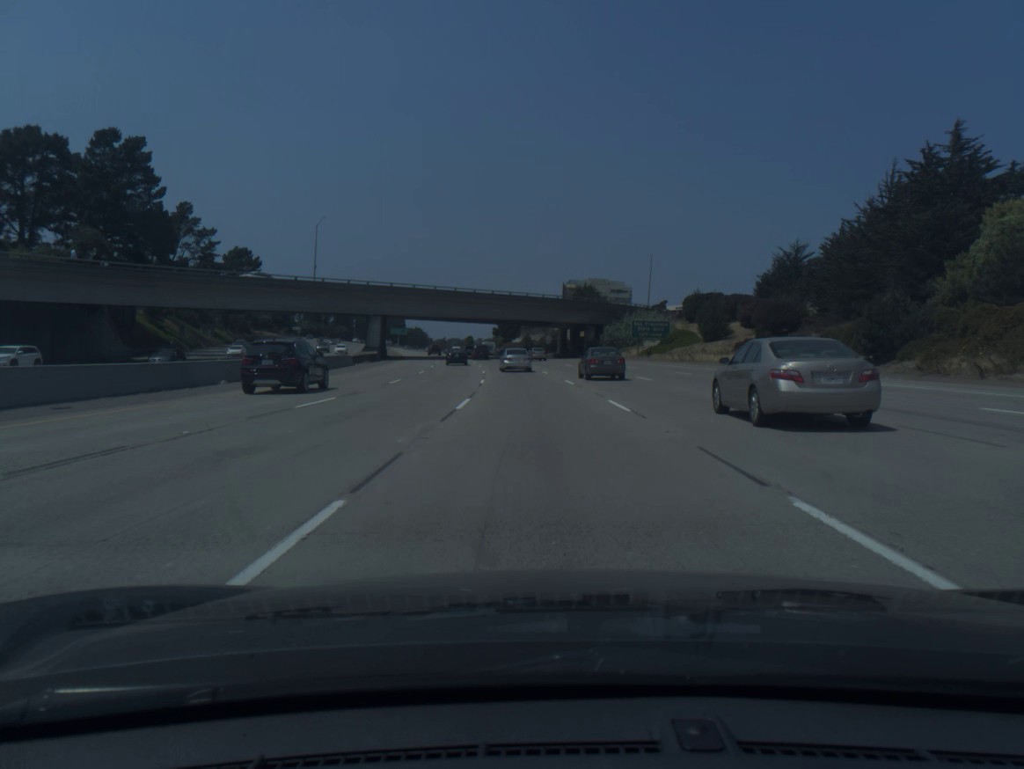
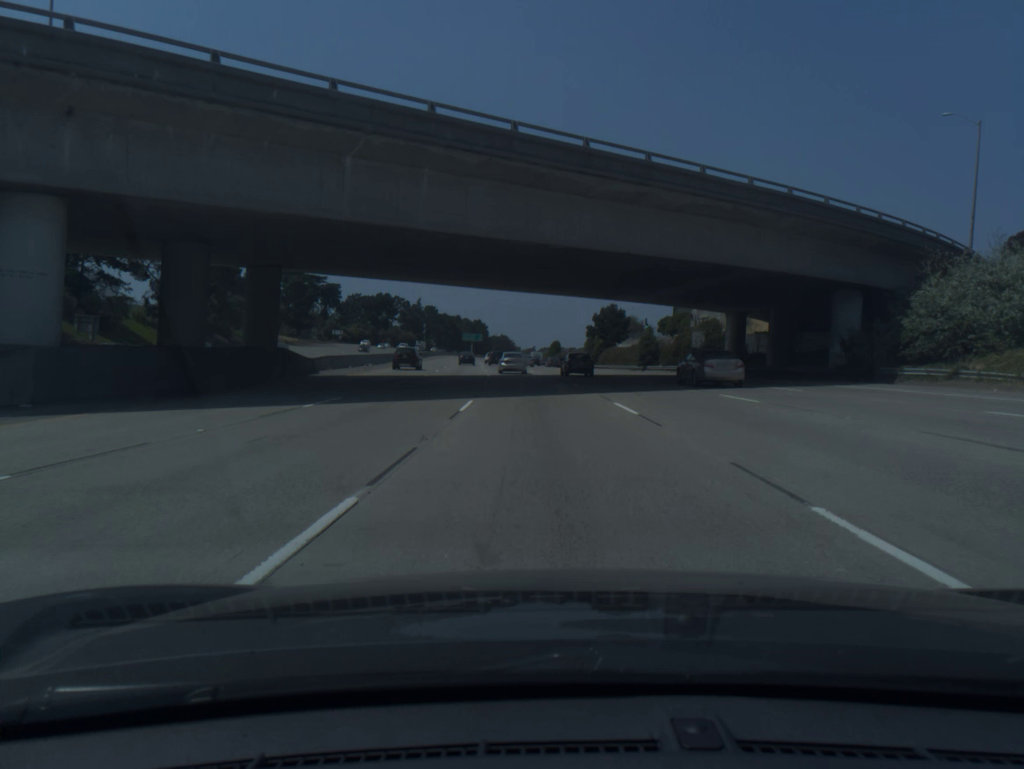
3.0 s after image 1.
(-4.3, +71.5) m; -7°
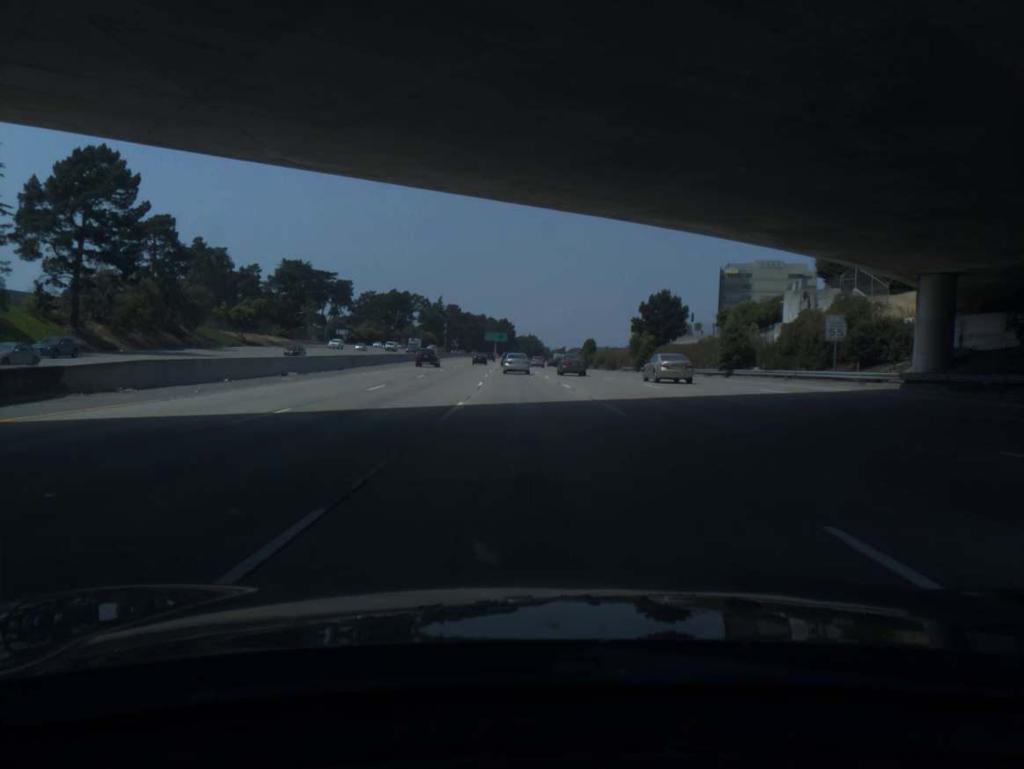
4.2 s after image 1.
(-0.5, +28.8) m; -2°
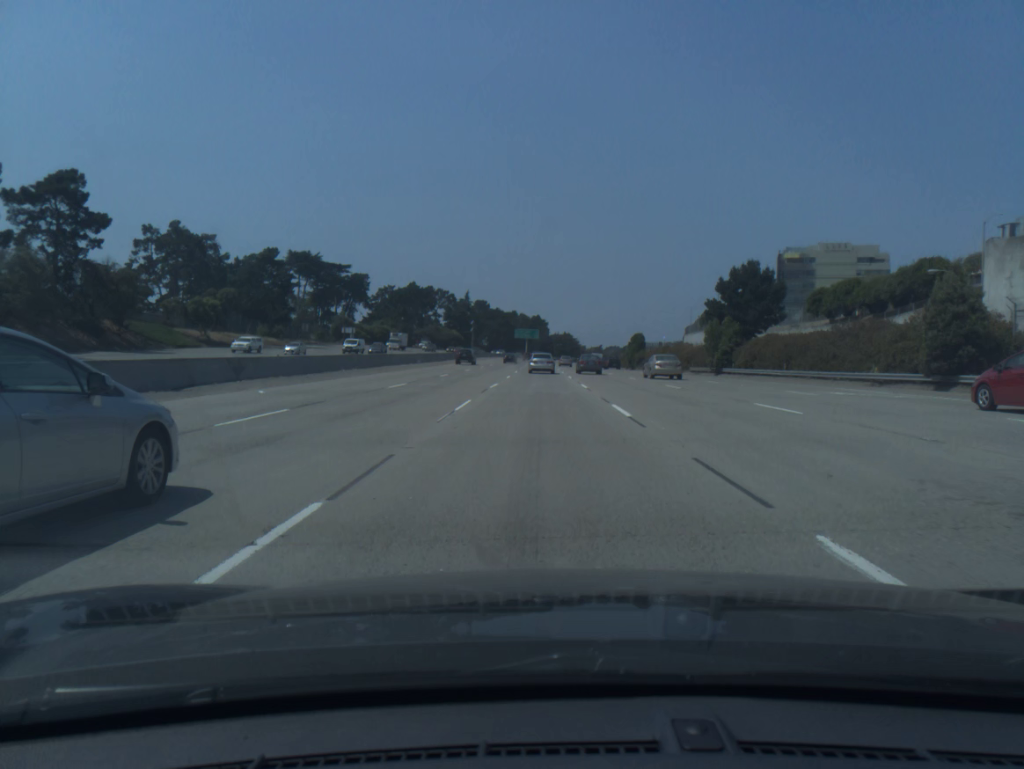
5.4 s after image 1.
(-0.6, +29.0) m; -2°
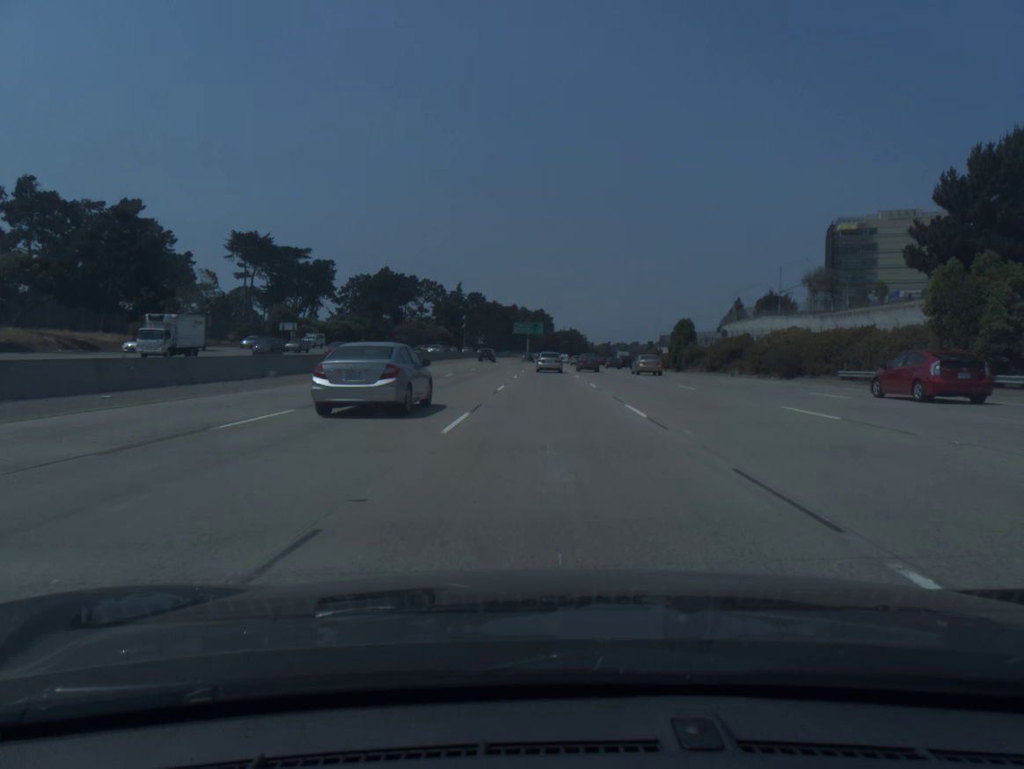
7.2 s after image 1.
(-0.4, +44.1) m; 0°
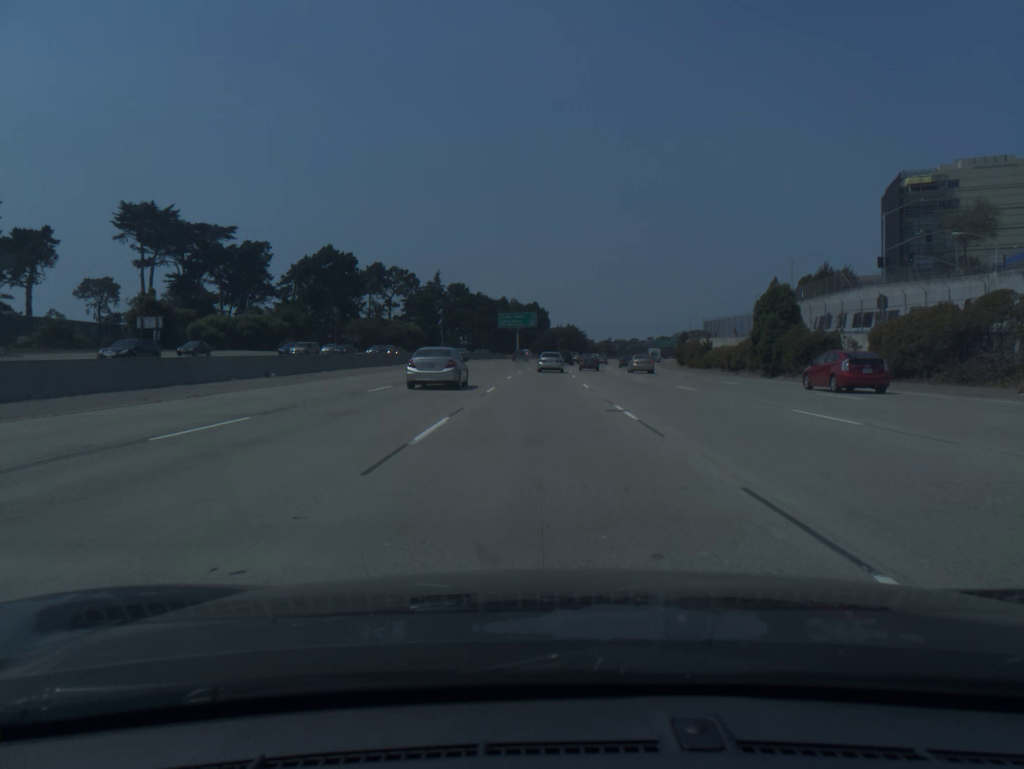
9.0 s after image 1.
(+0.2, +44.3) m; 0°
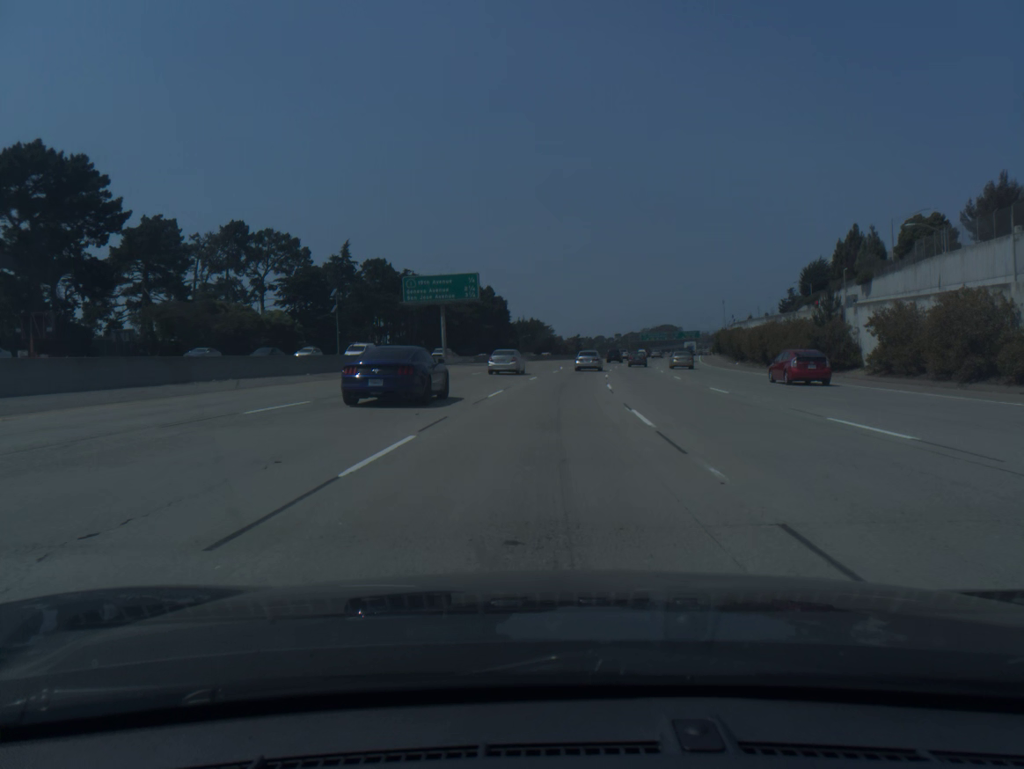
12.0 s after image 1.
(+0.9, +73.7) m; +3°
